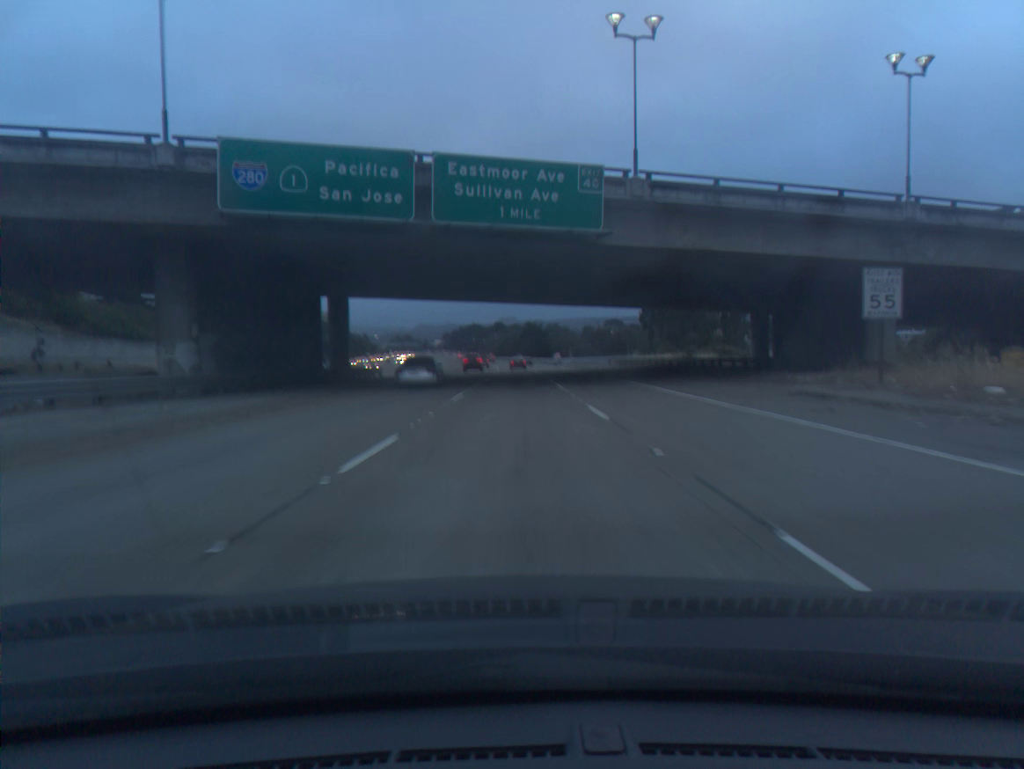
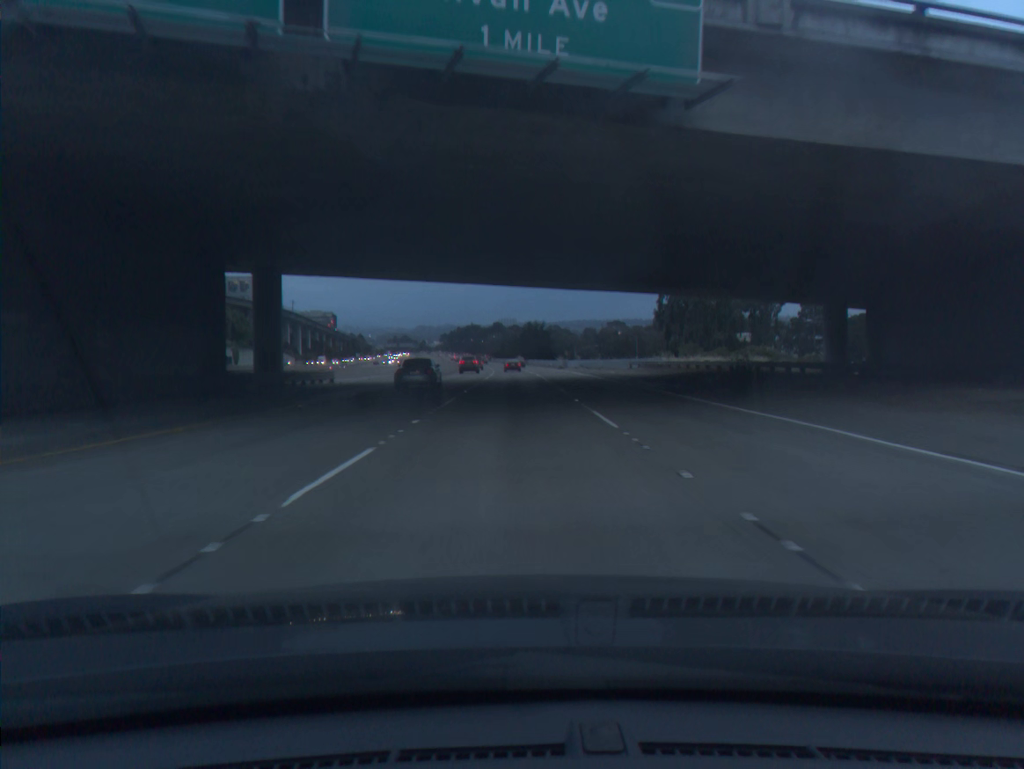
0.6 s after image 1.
(0.0, +16.4) m; 0°
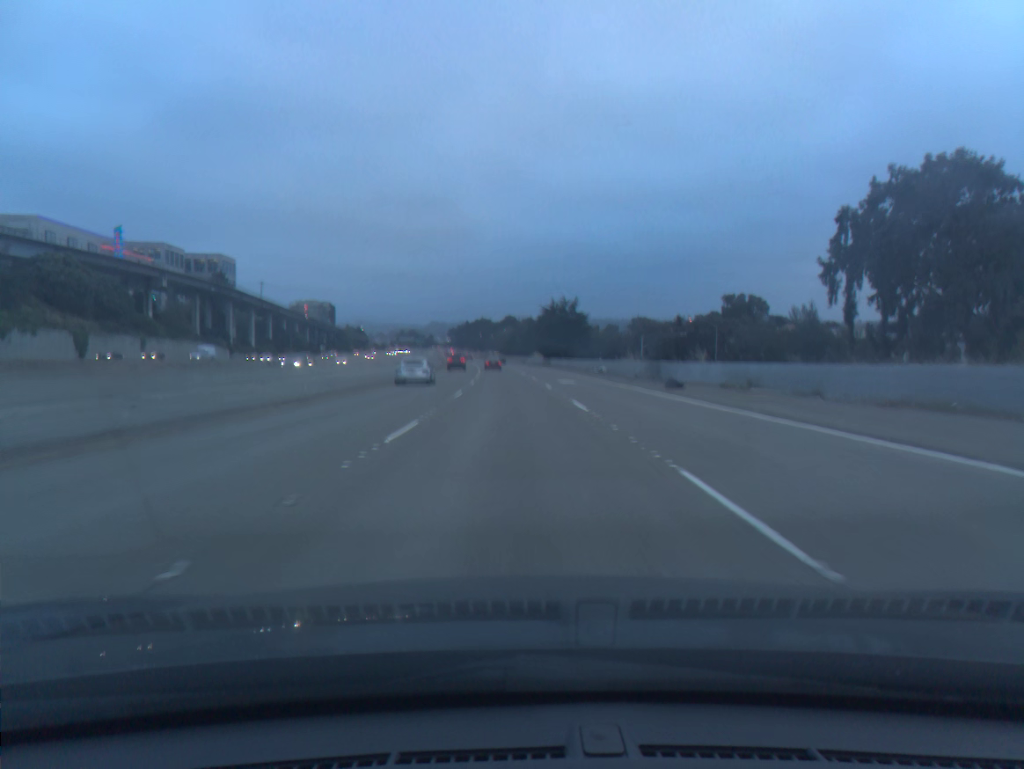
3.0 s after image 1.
(-0.2, +66.8) m; -1°
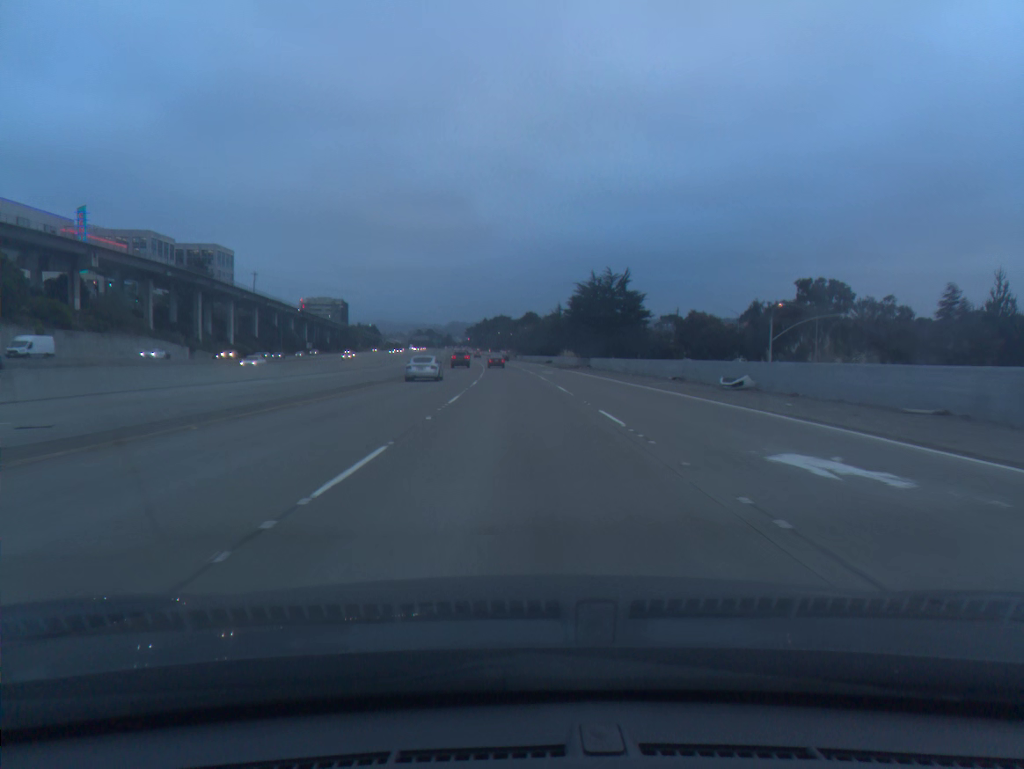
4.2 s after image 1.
(-0.4, +34.1) m; -1°
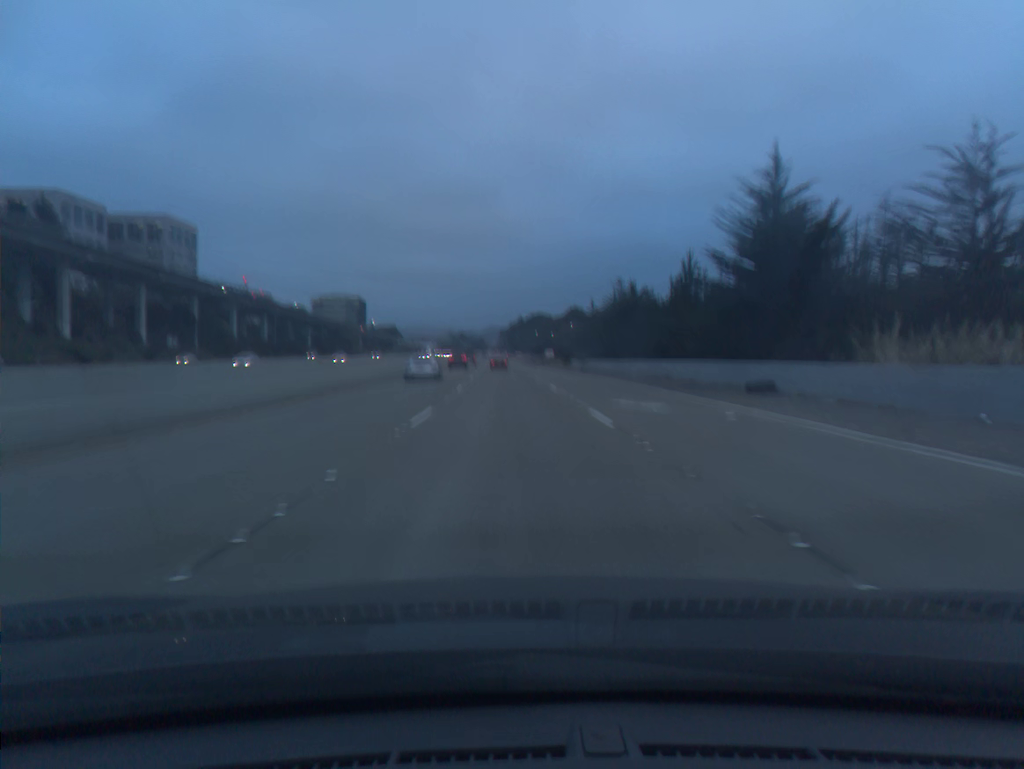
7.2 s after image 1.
(-2.0, +87.4) m; -3°
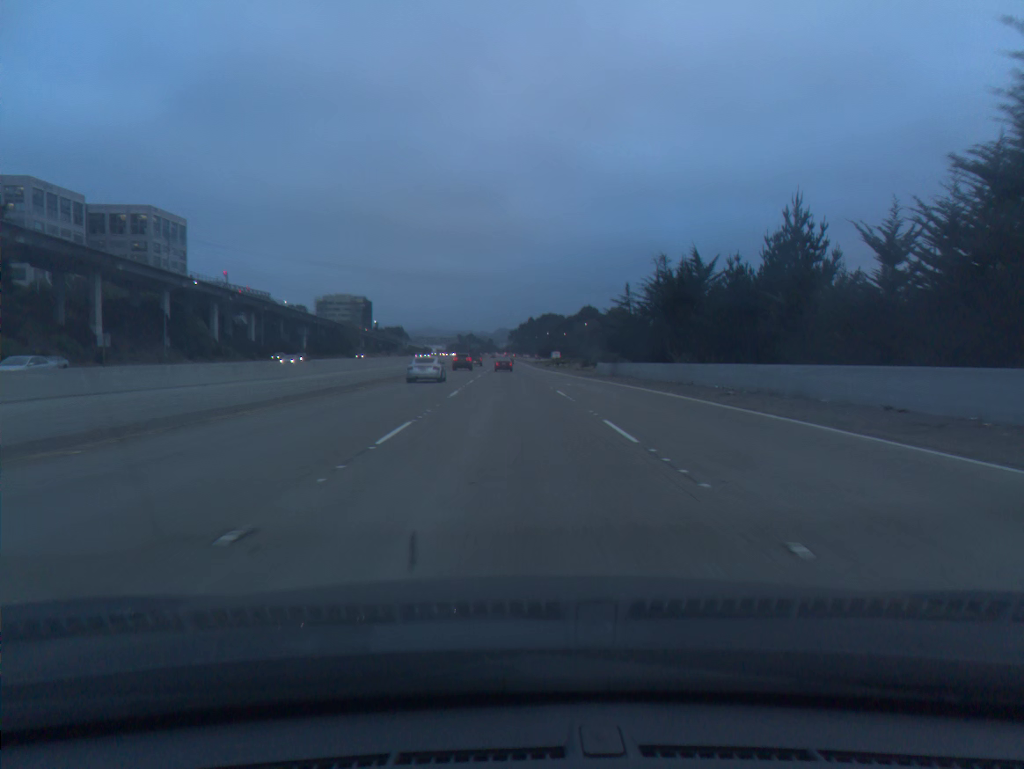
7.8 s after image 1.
(-0.1, +17.7) m; -1°
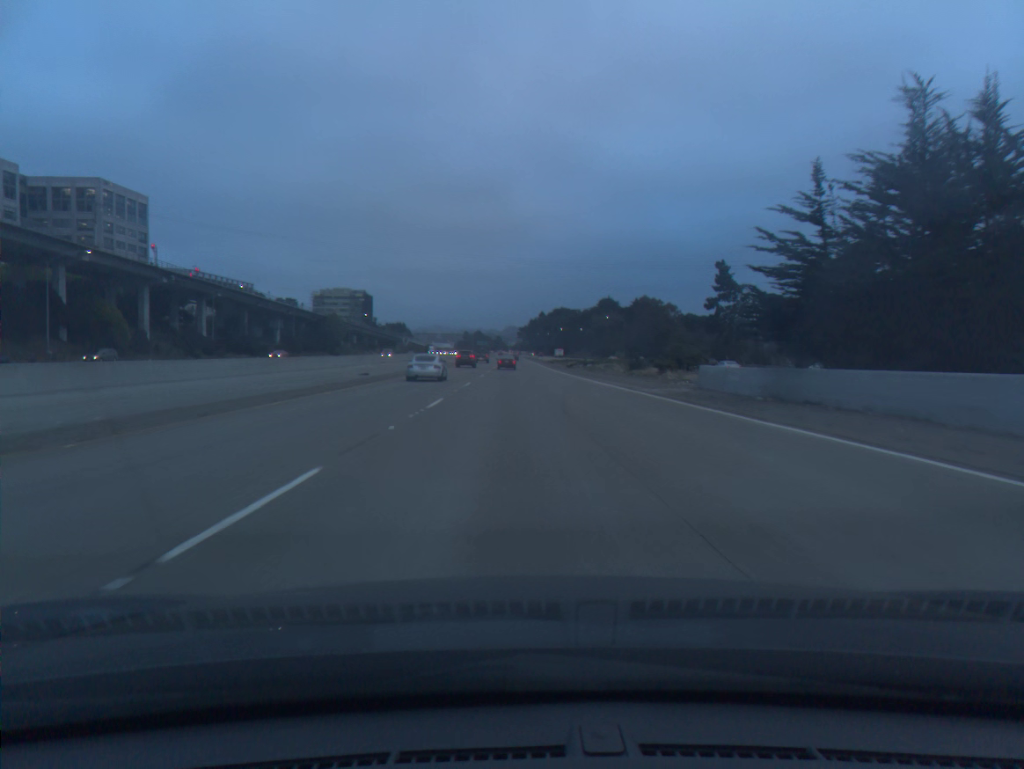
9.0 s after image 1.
(-0.3, +35.2) m; -1°
